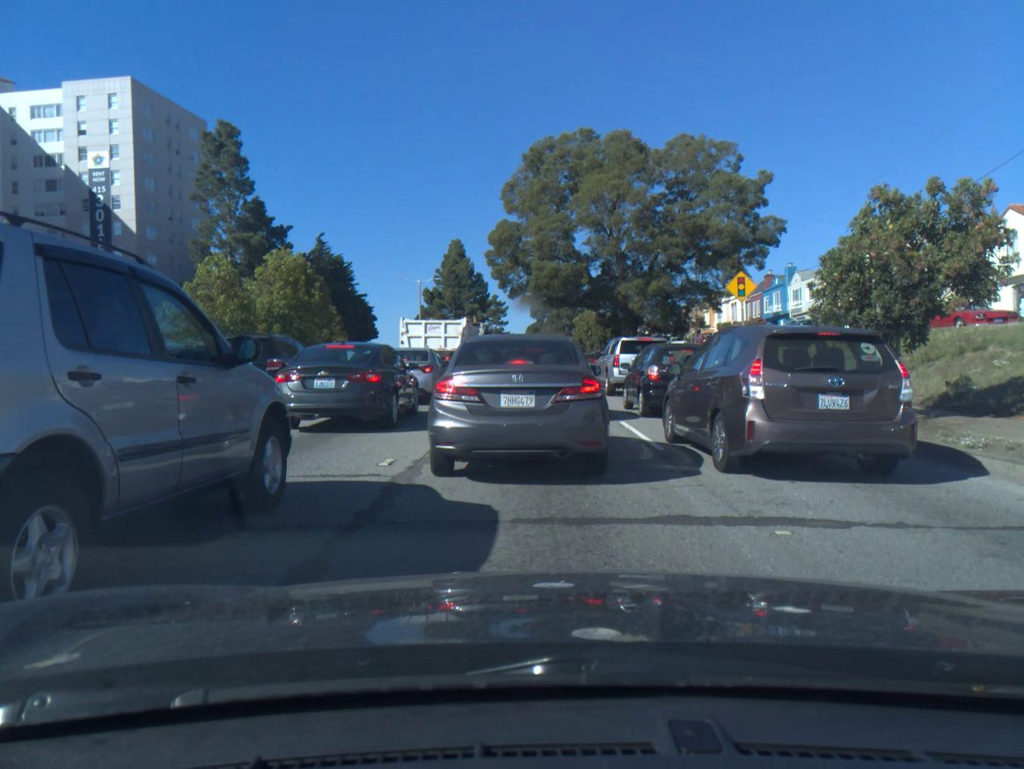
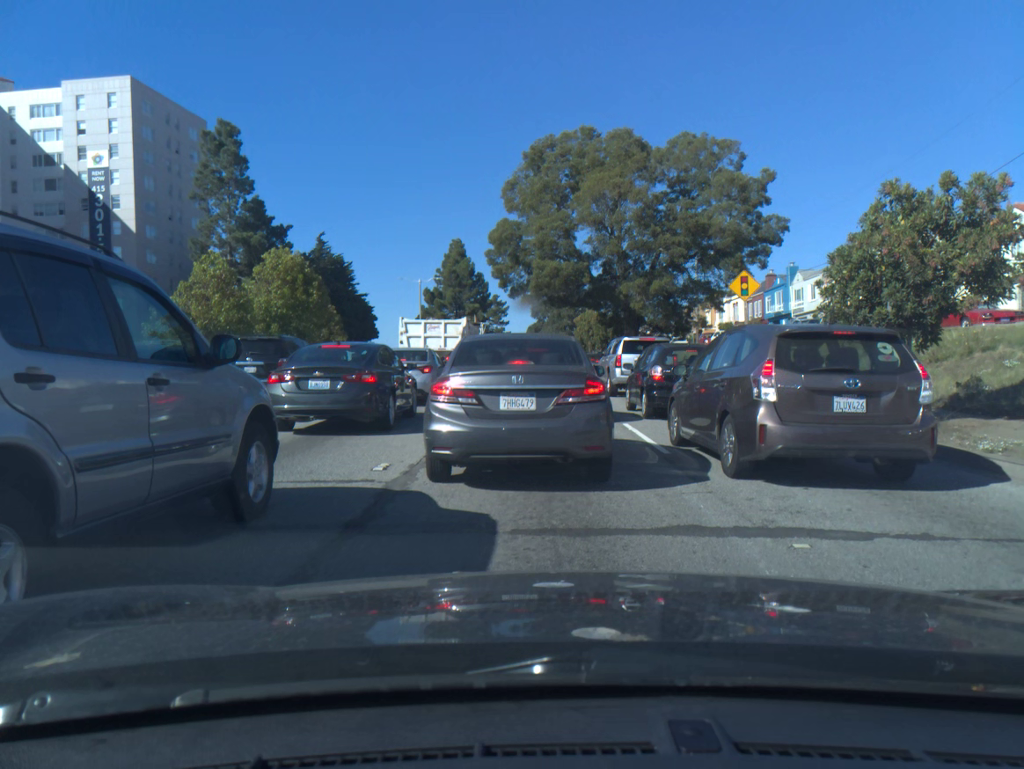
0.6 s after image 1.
(0.0, +0.4) m; 0°
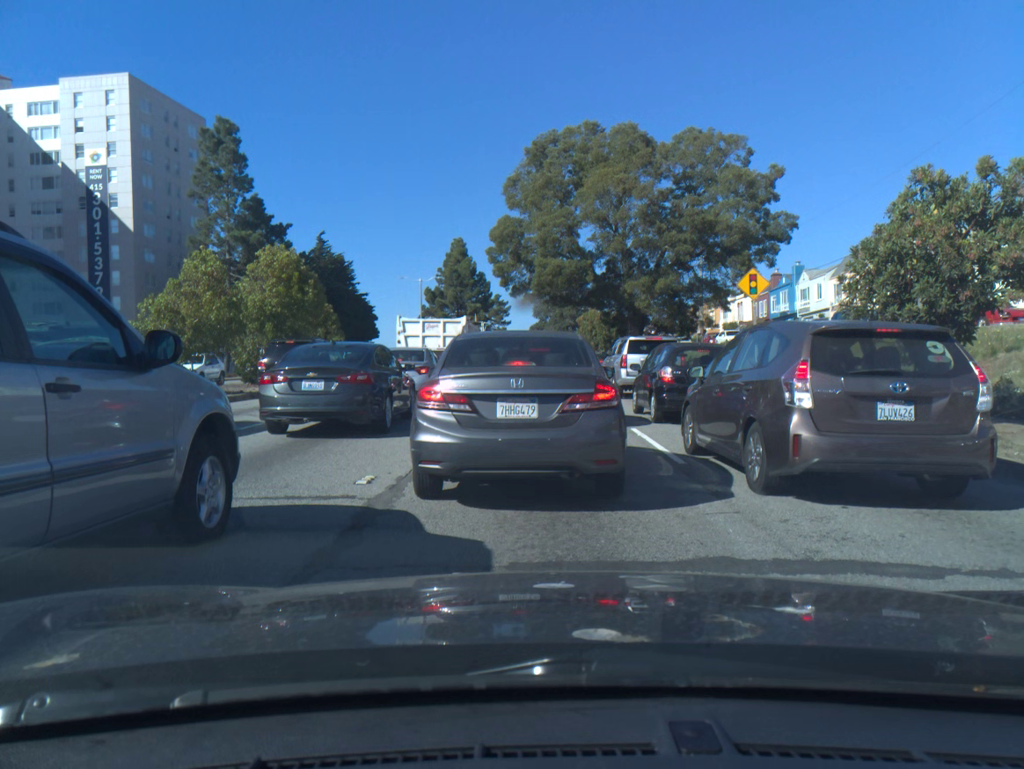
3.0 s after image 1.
(0.0, +0.8) m; 0°
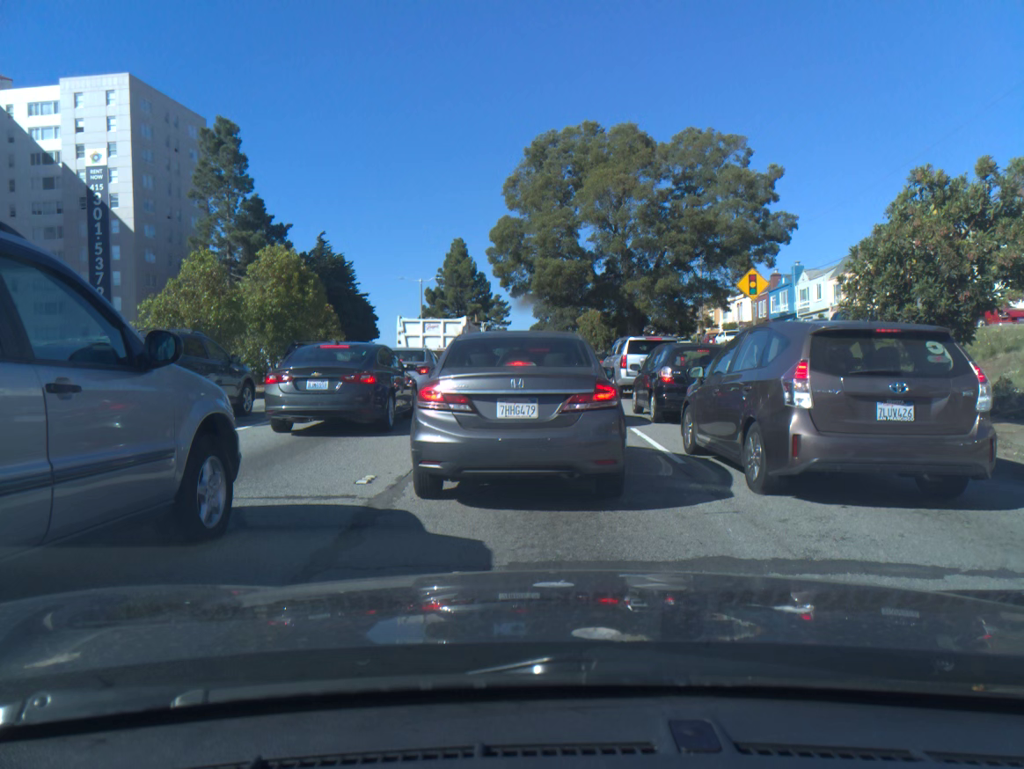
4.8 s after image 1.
(0.0, 0.0) m; 0°
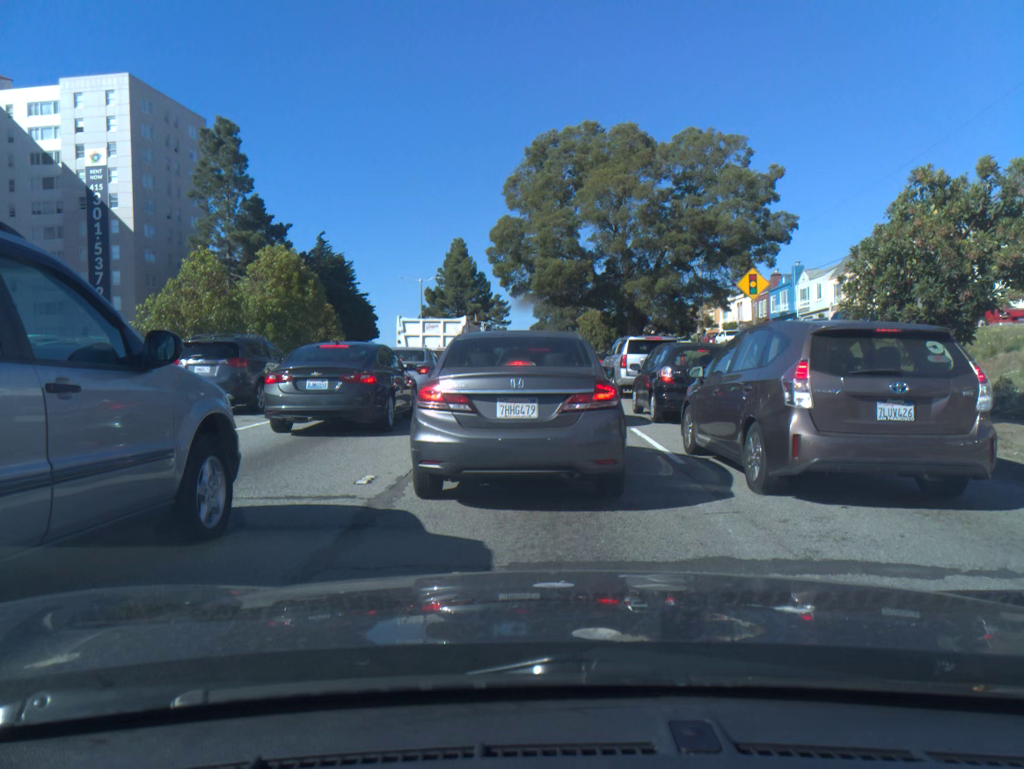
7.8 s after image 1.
(0.0, 0.0) m; 0°
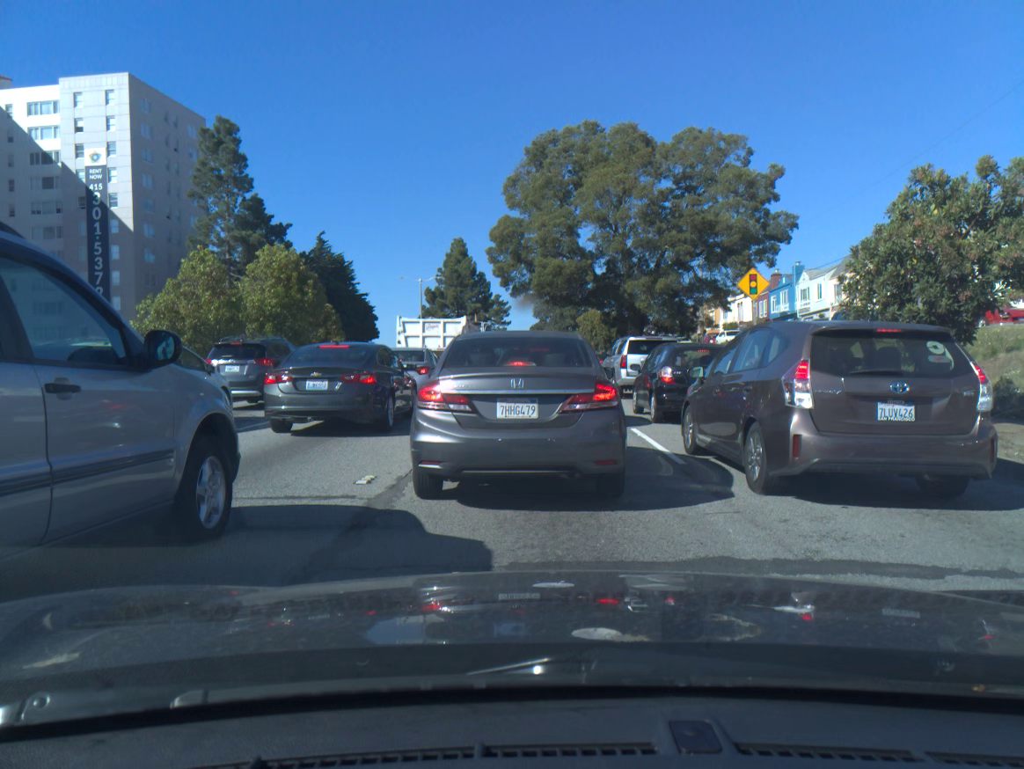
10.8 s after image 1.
(0.0, 0.0) m; 0°
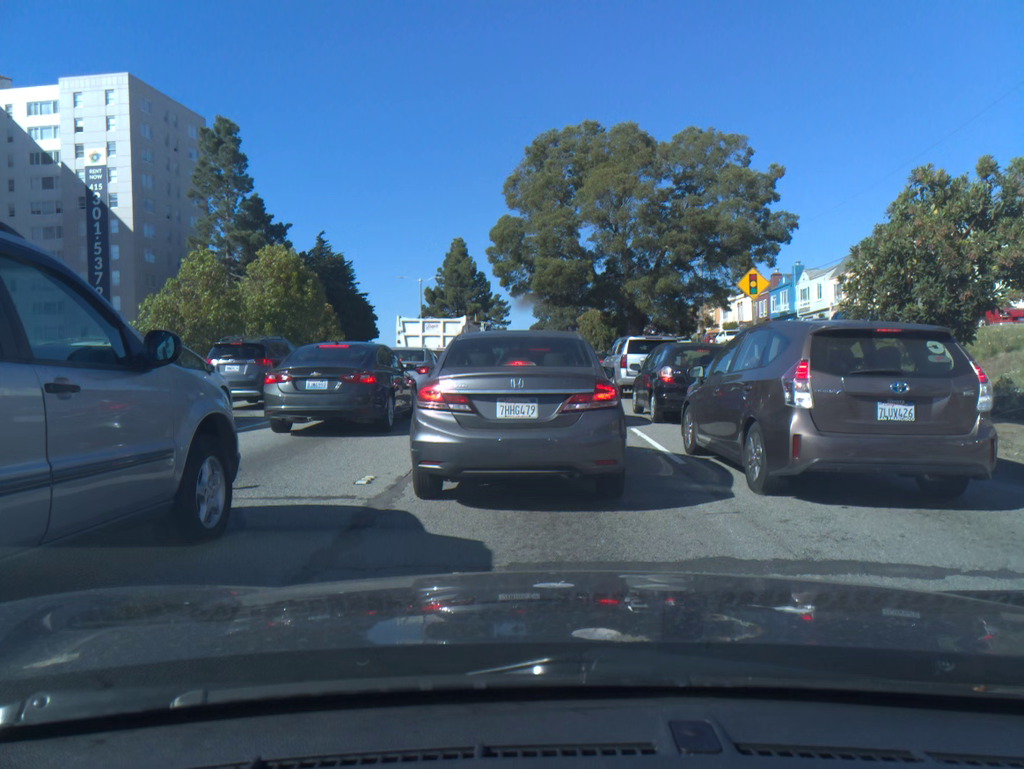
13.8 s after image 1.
(0.0, 0.0) m; 0°
